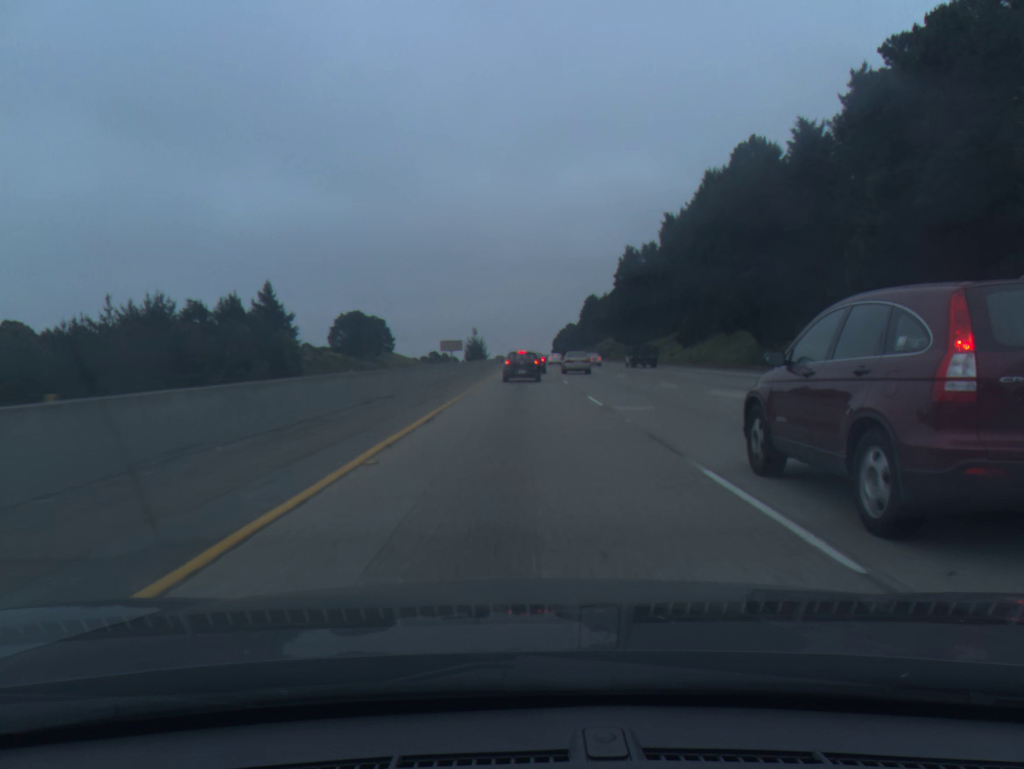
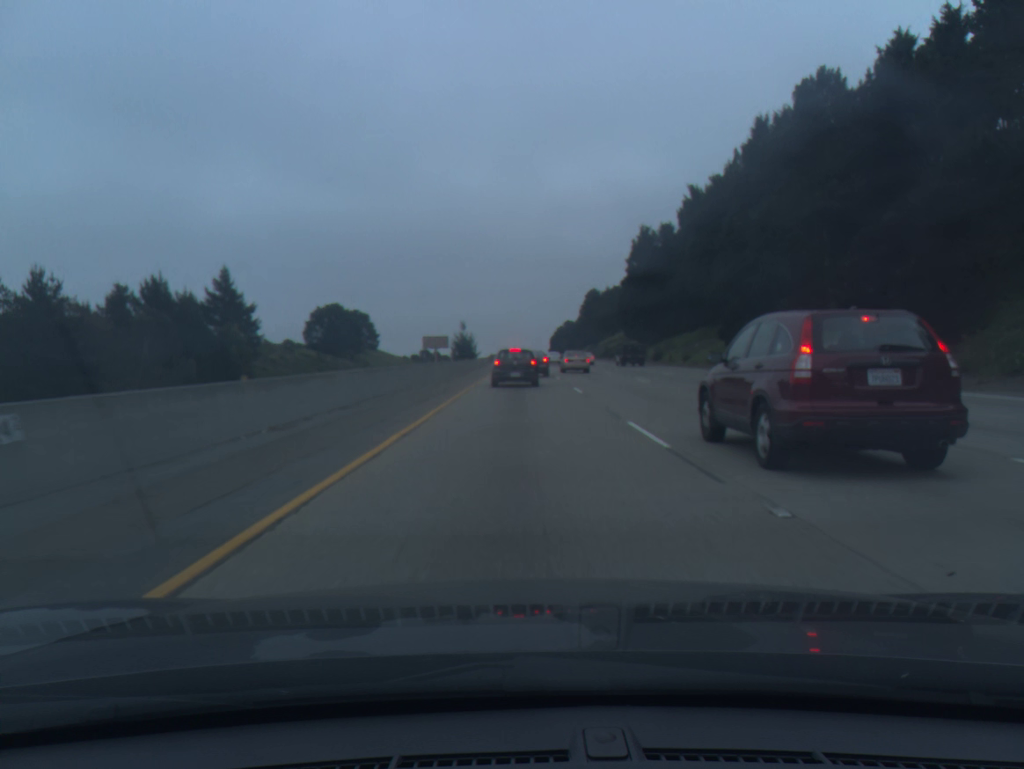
(0.0, +23.6) m; 0°
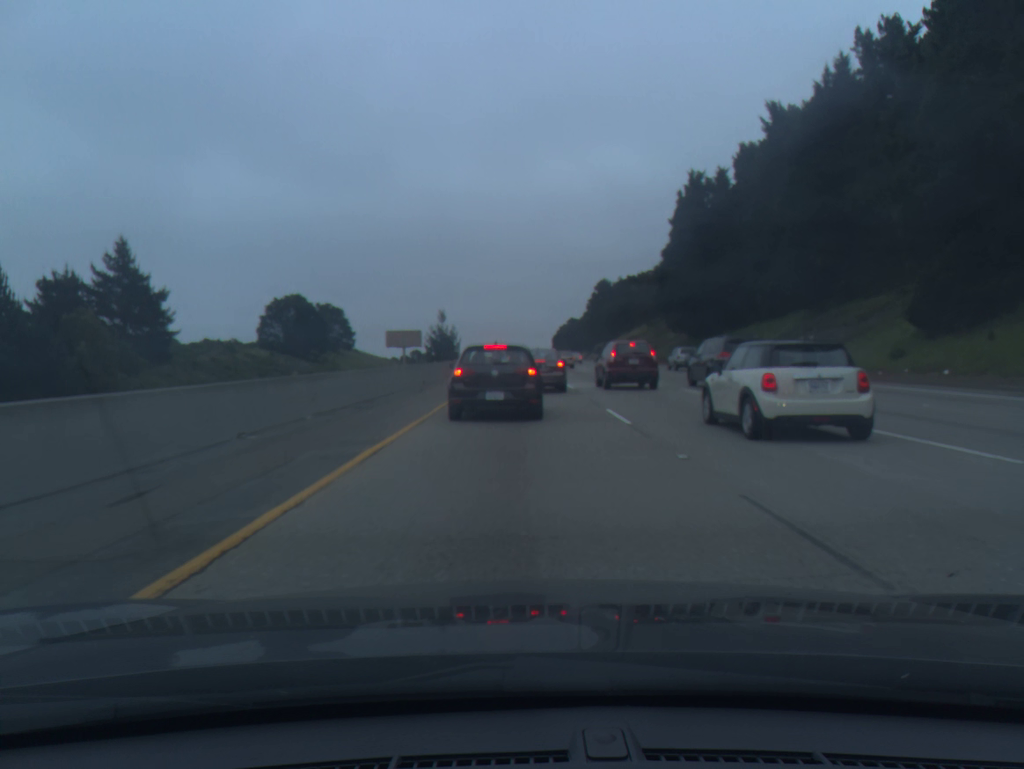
(0.0, +40.5) m; 0°
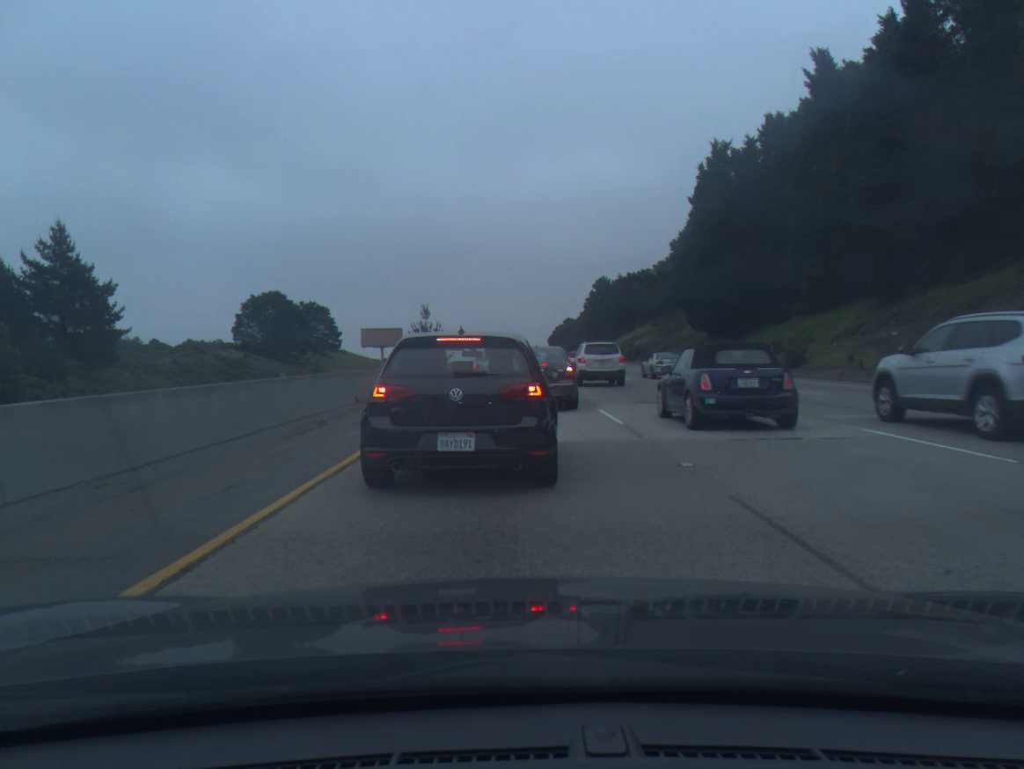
(0.0, +15.2) m; 0°
